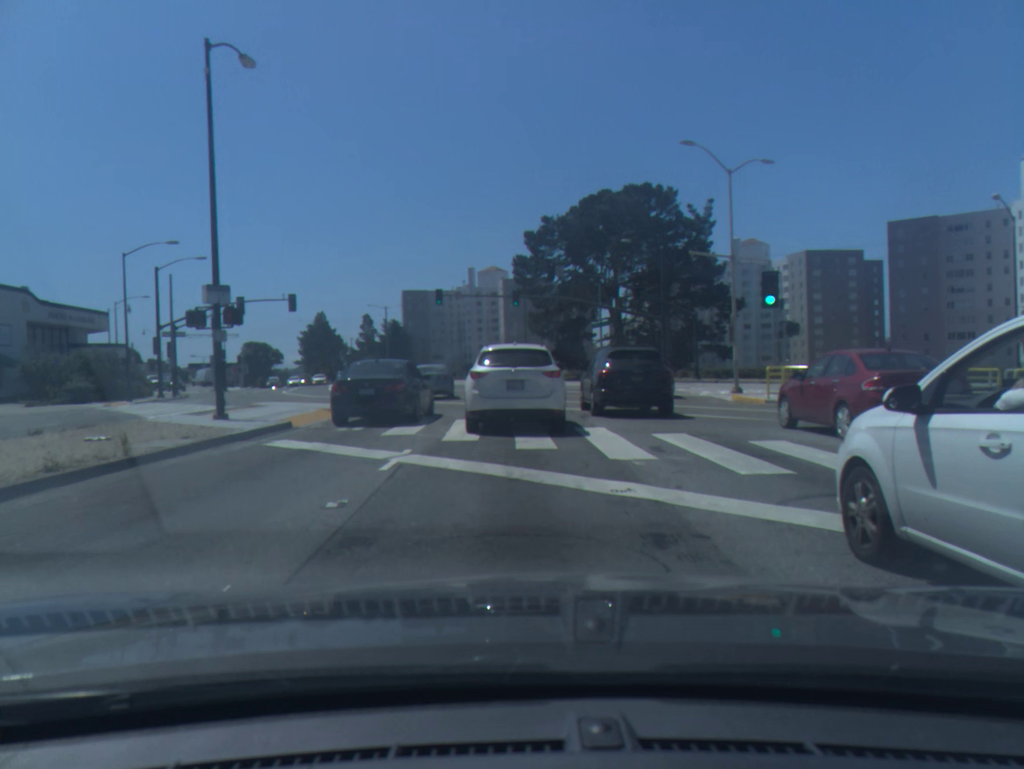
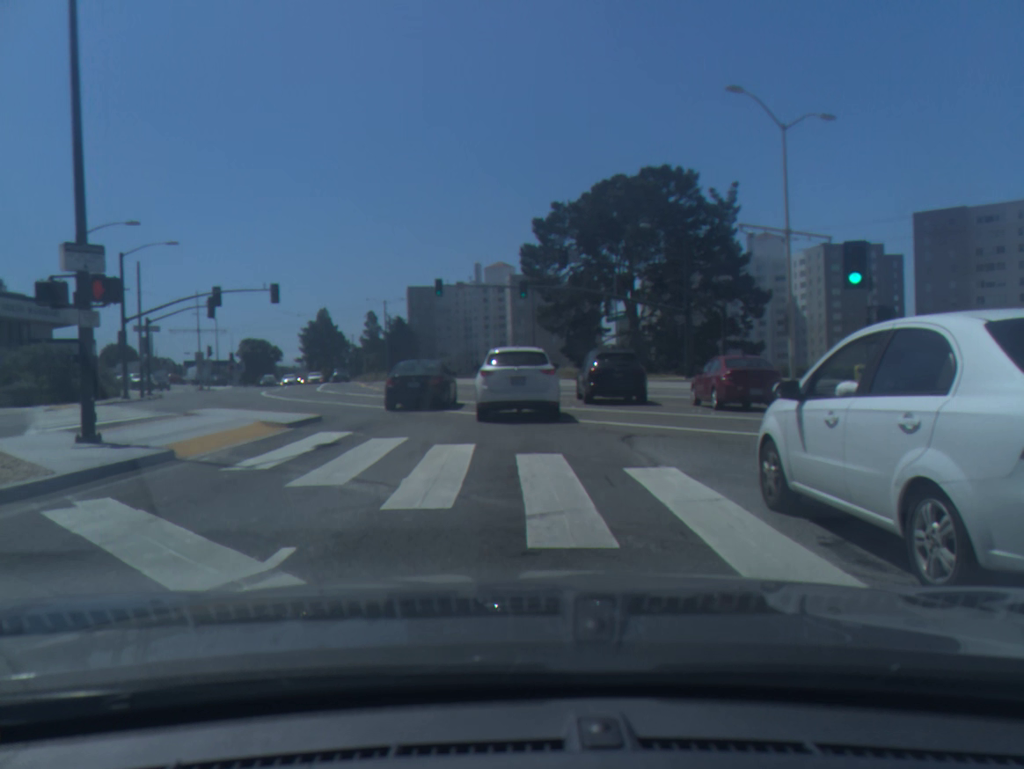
(0.0, +6.2) m; 0°
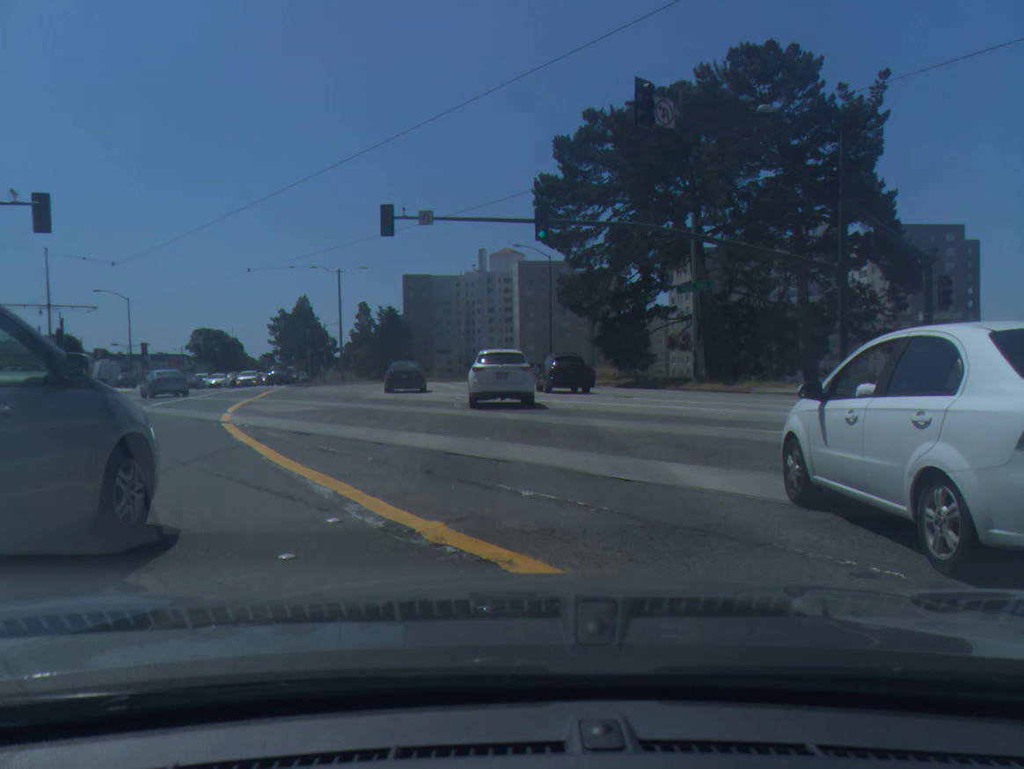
(-0.1, +26.6) m; 0°
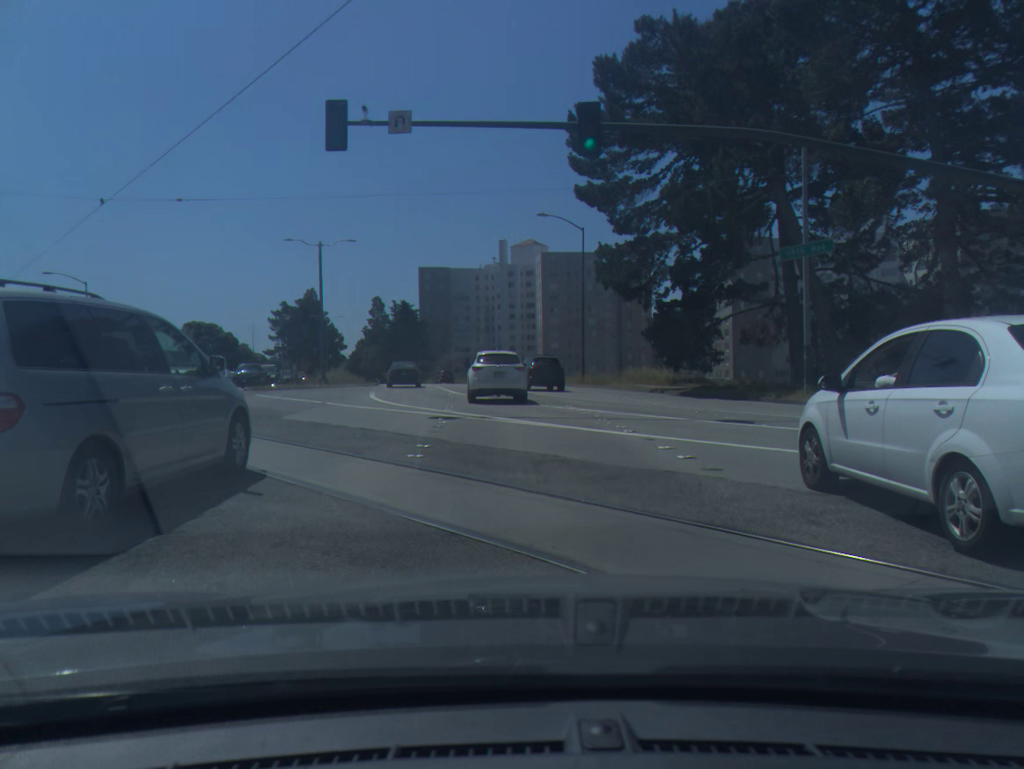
(-0.2, +12.8) m; -2°
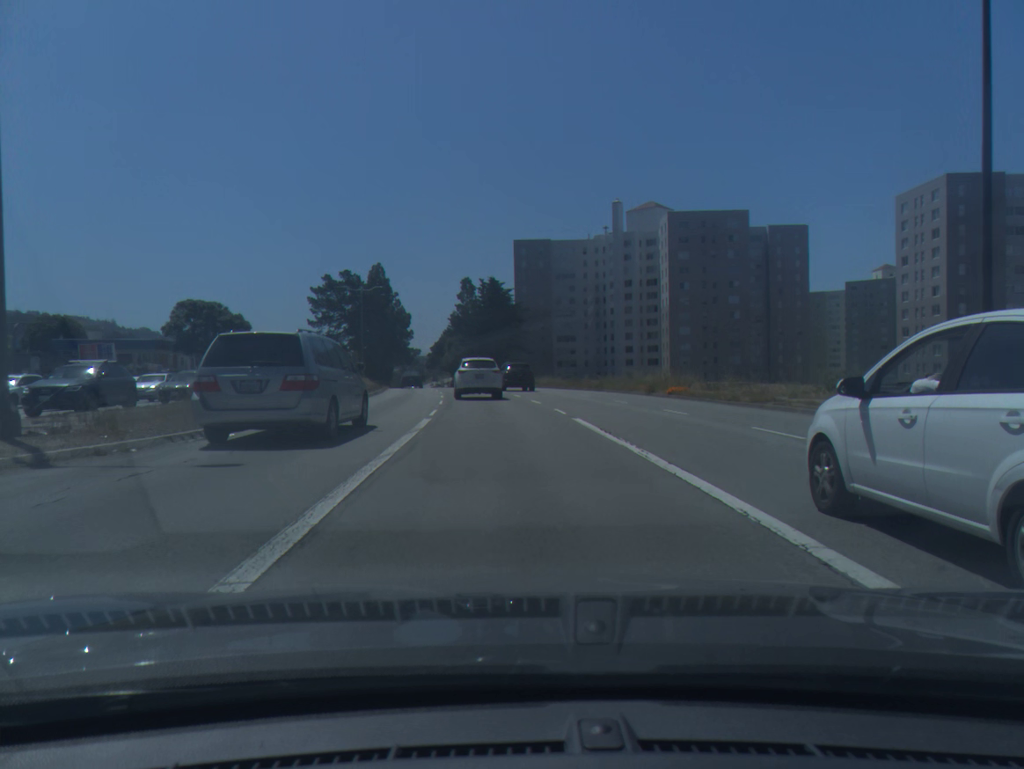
(-1.7, +39.2) m; -7°
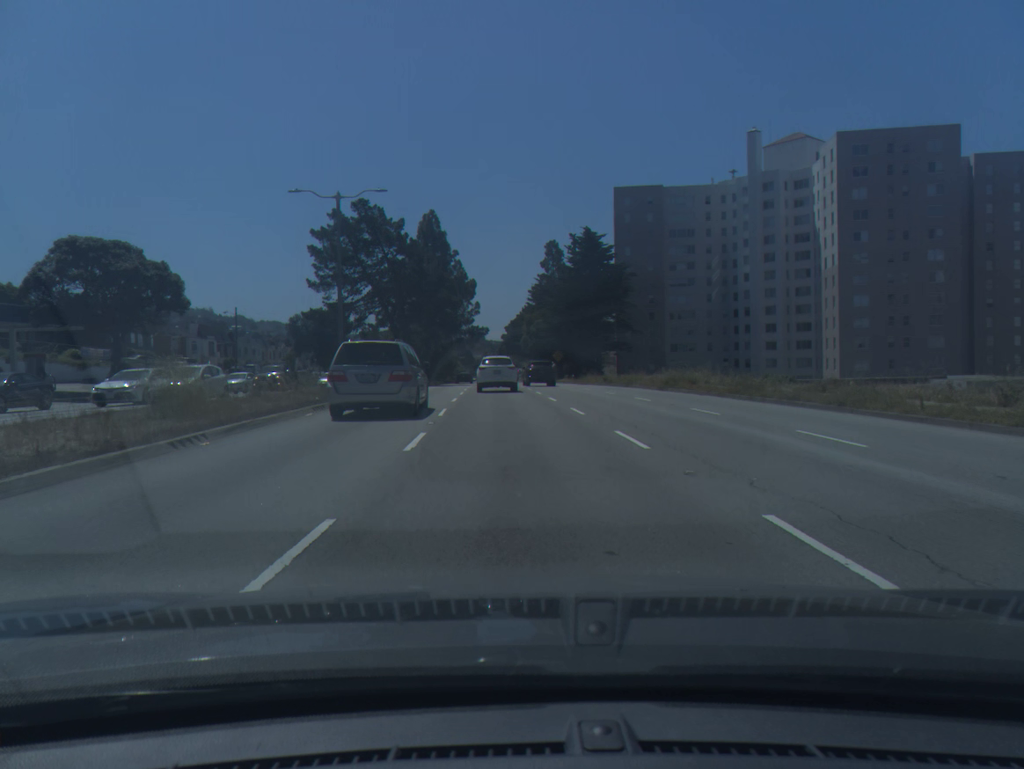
(-2.1, +38.0) m; -6°
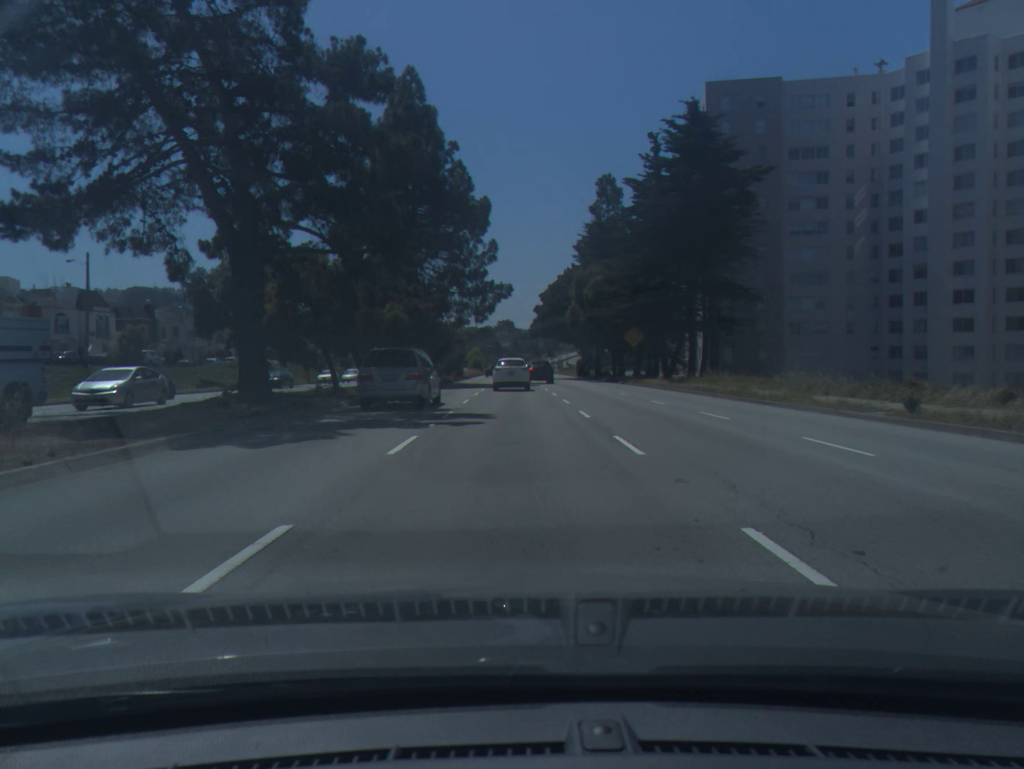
(-1.1, +44.7) m; -2°
